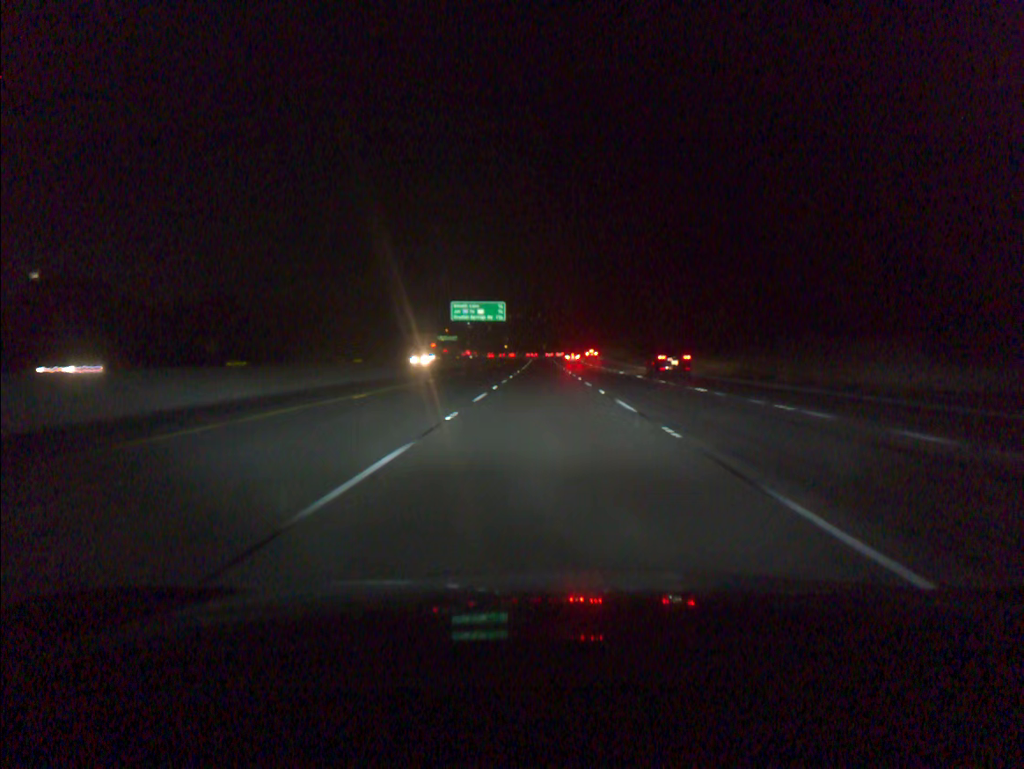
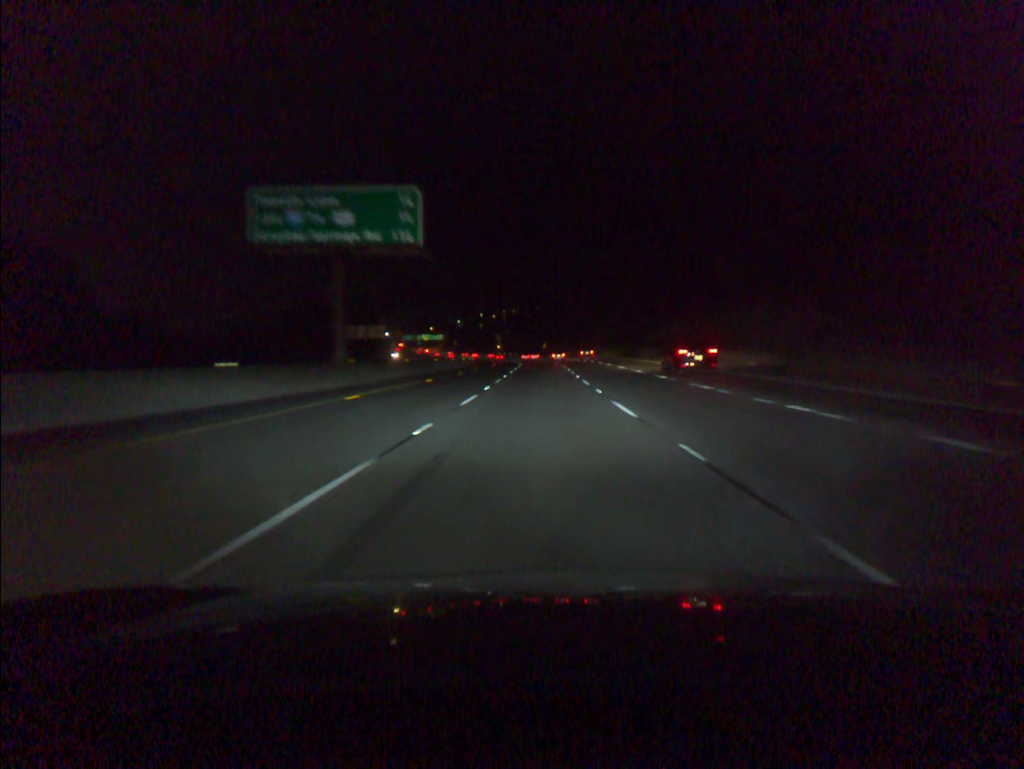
(+0.2, +73.1) m; 0°
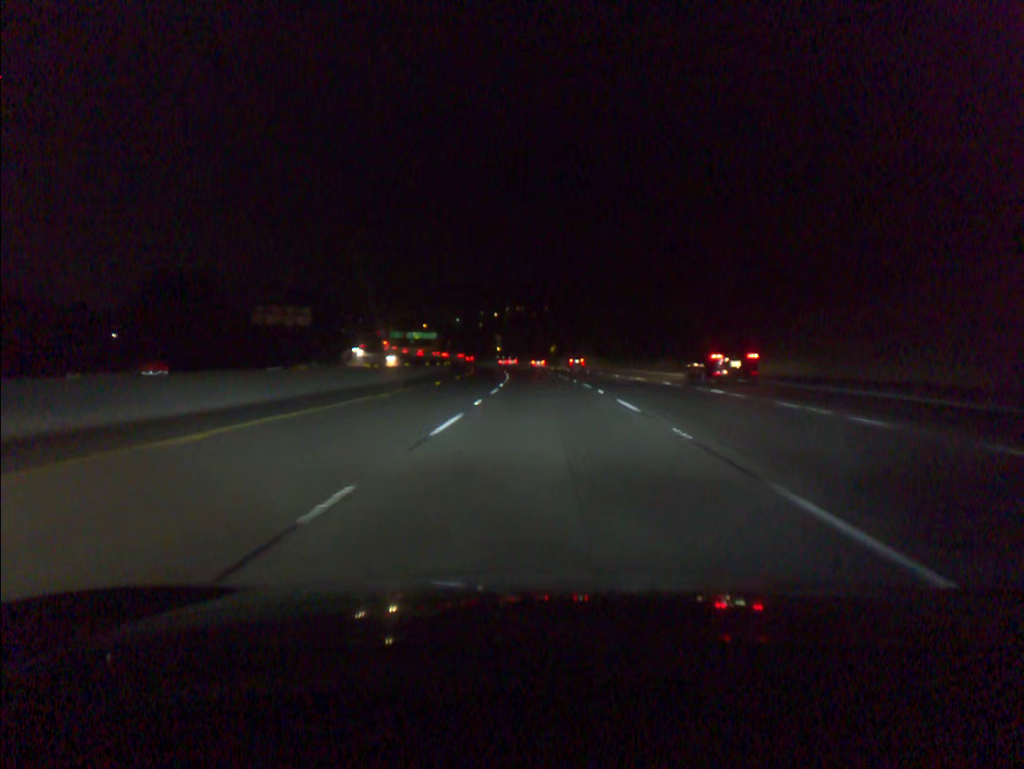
(-0.3, +55.0) m; -1°
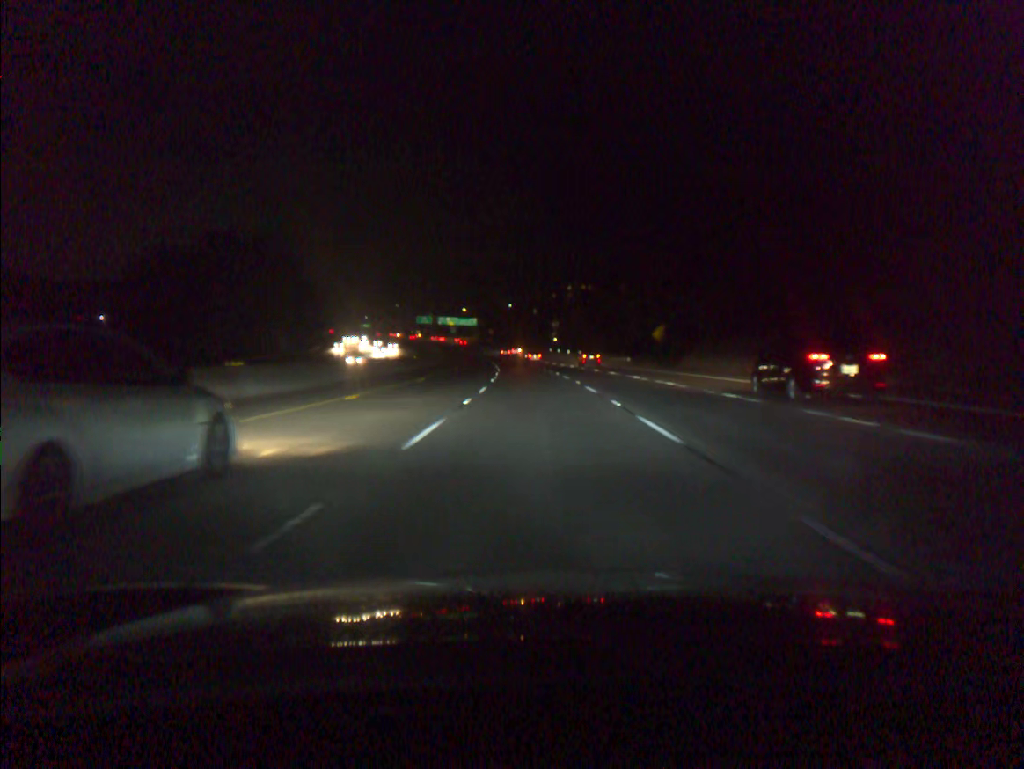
(-2.6, +91.6) m; -5°
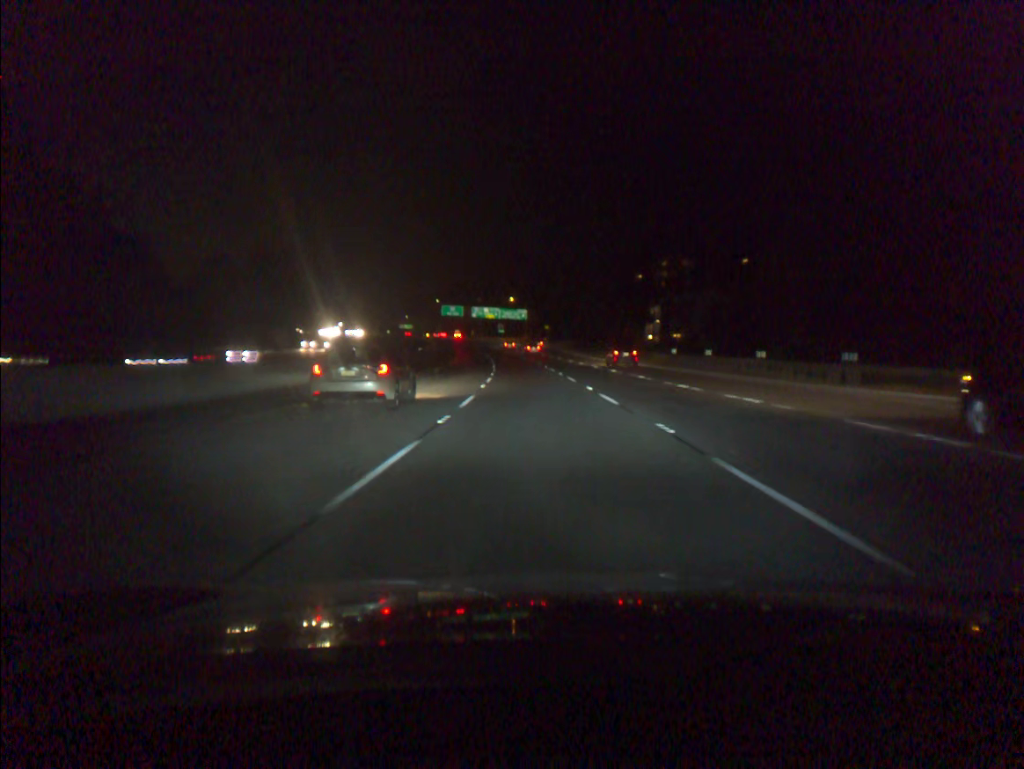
(-3.8, +91.8) m; -5°
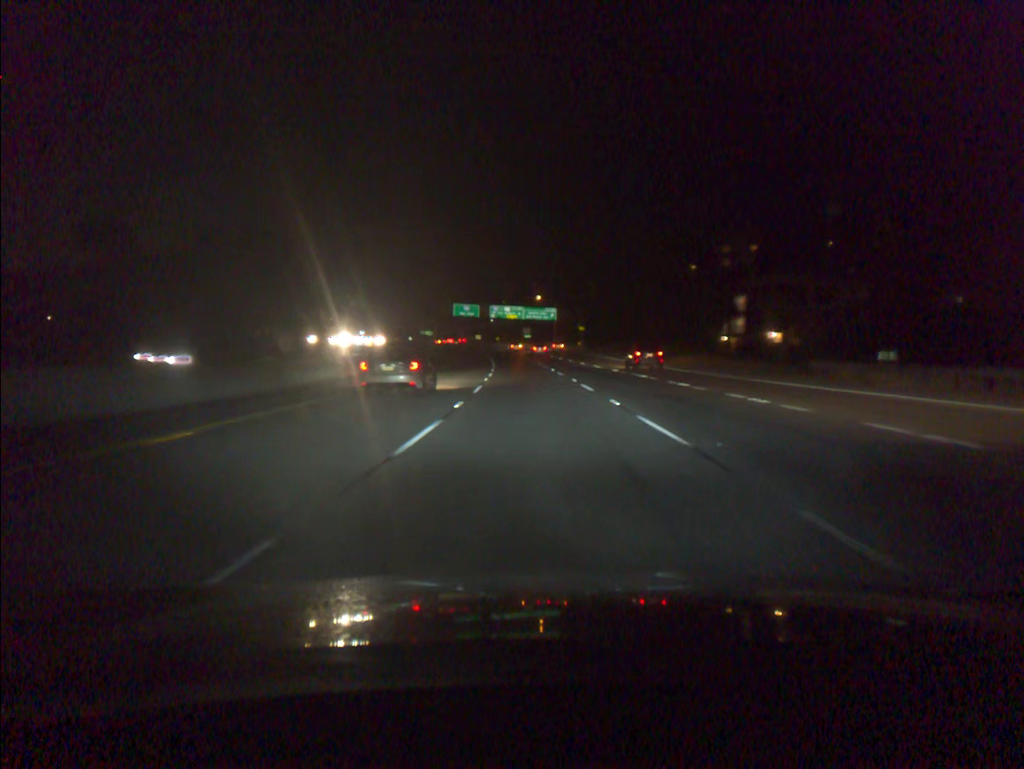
(-0.7, +36.6) m; -2°
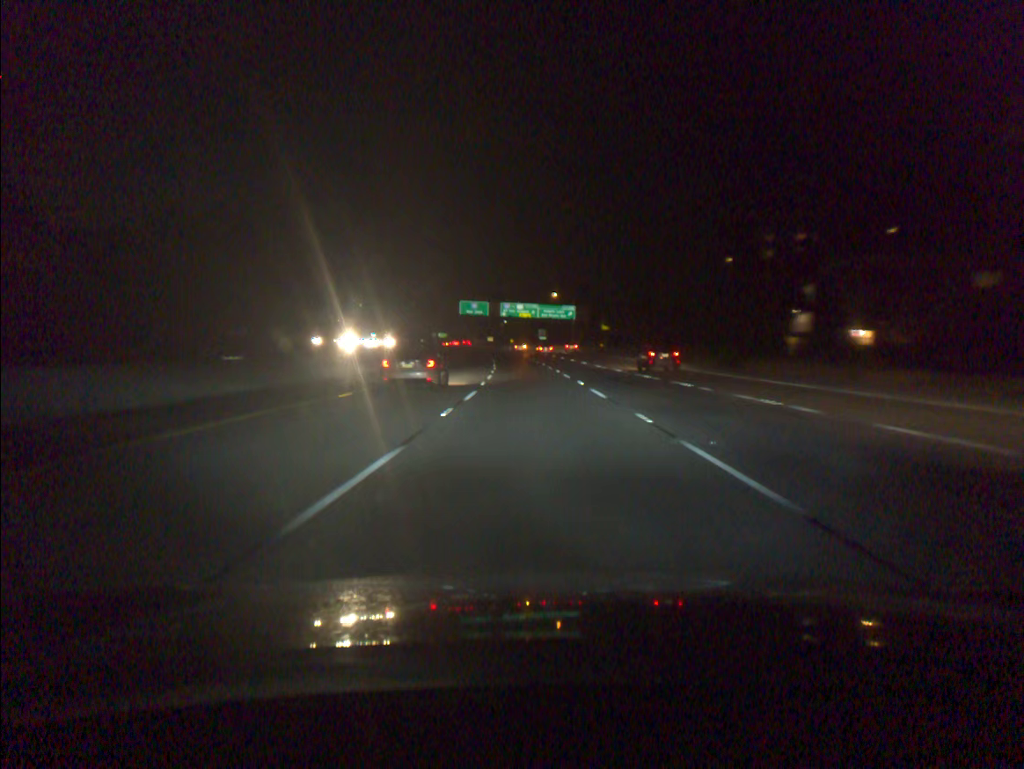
(-0.2, +18.3) m; -1°
